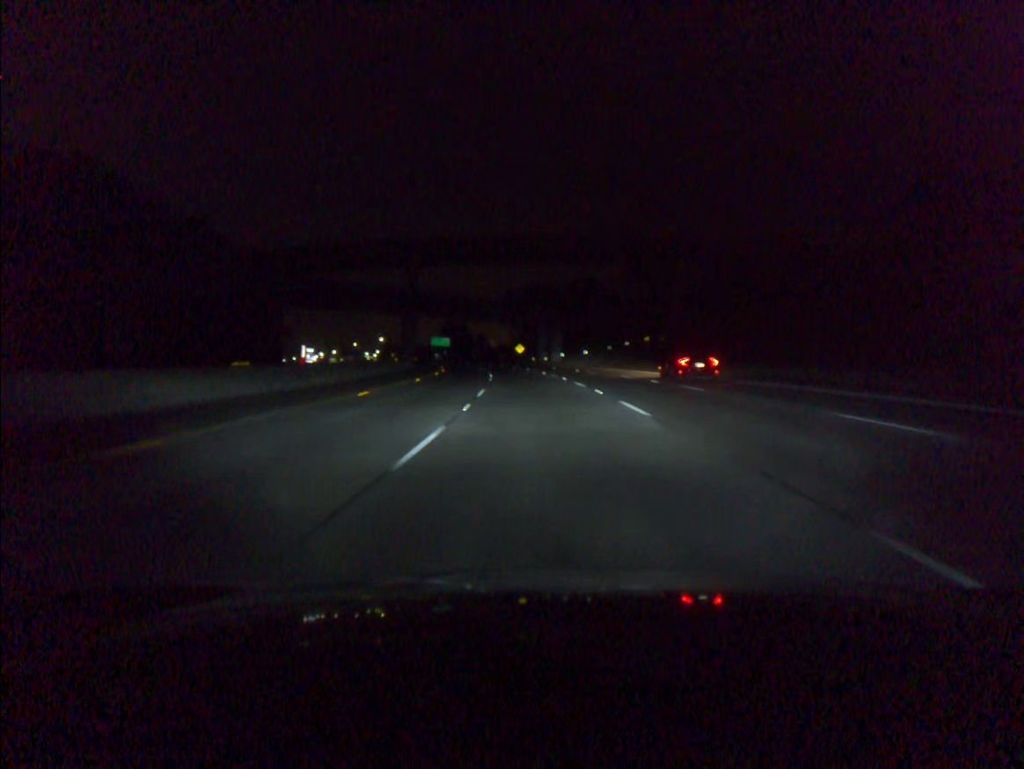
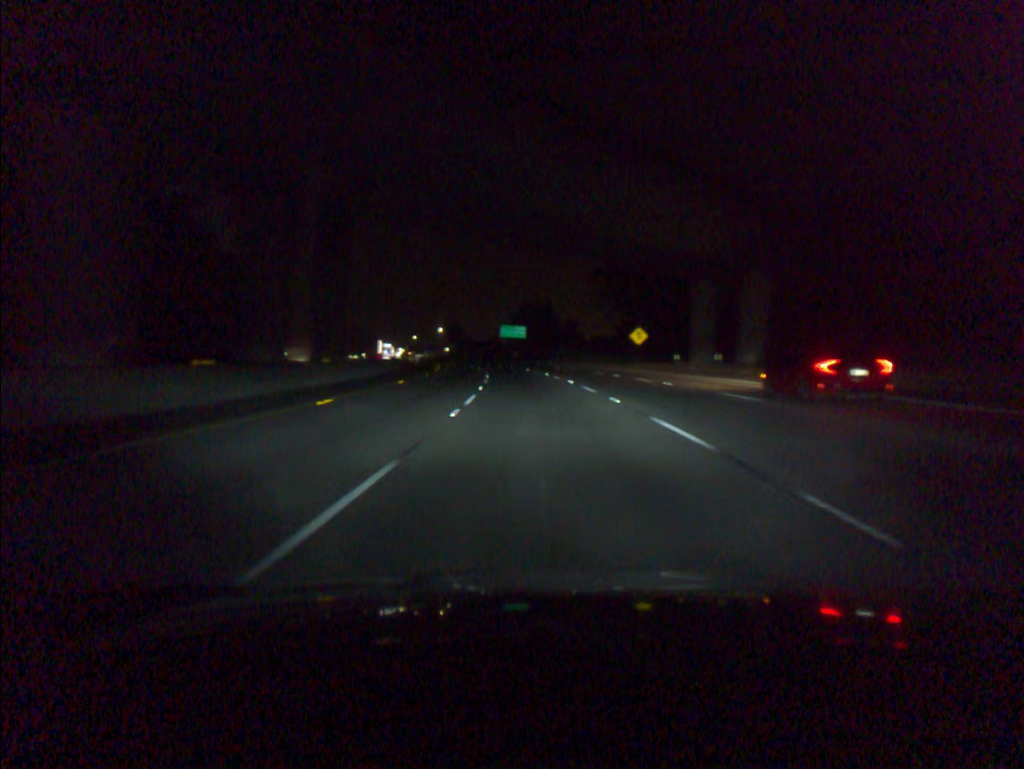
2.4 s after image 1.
(-4.4, +77.8) m; -7°
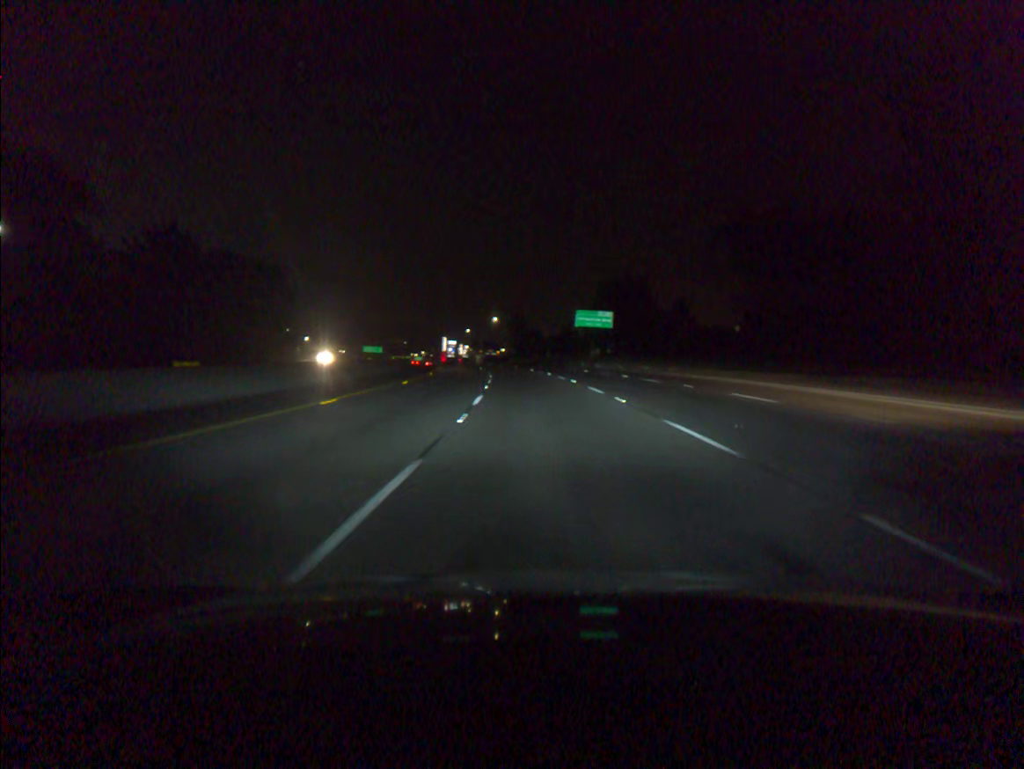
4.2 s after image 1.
(-3.0, +58.6) m; -5°
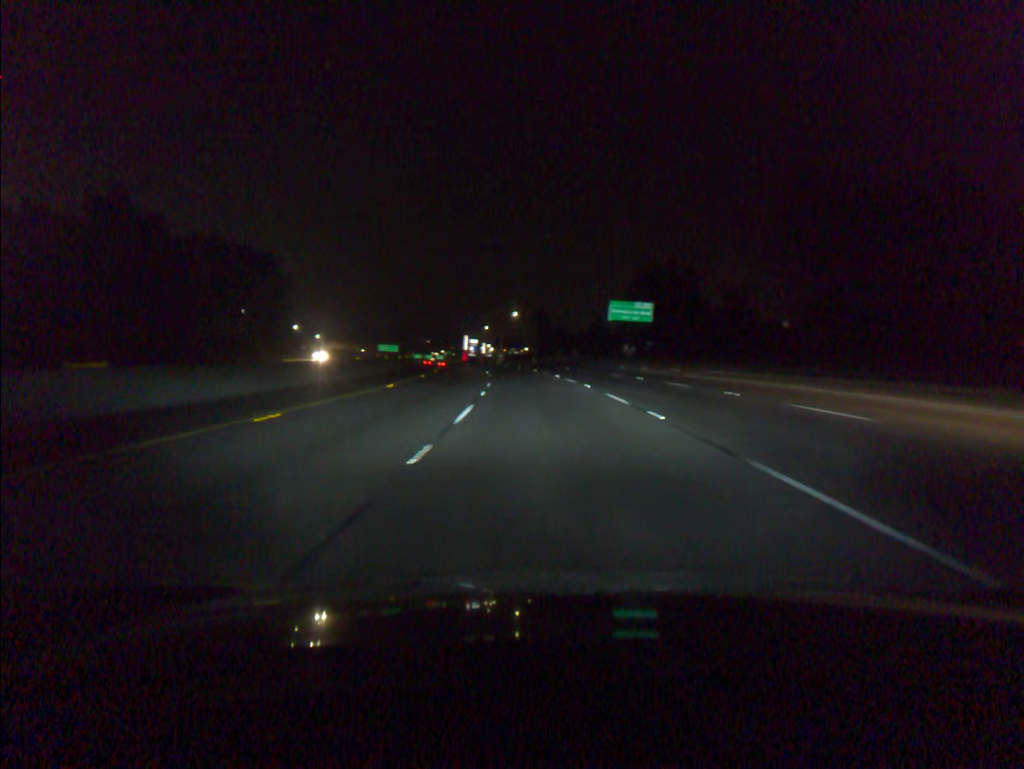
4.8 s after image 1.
(-0.3, +19.6) m; -2°
